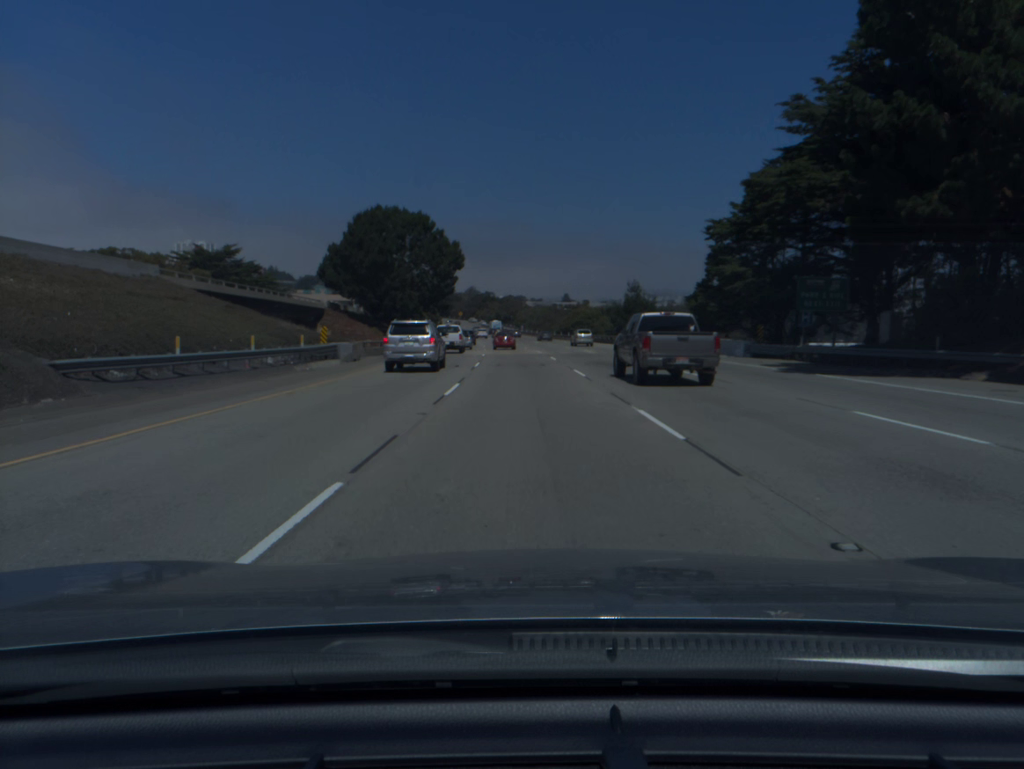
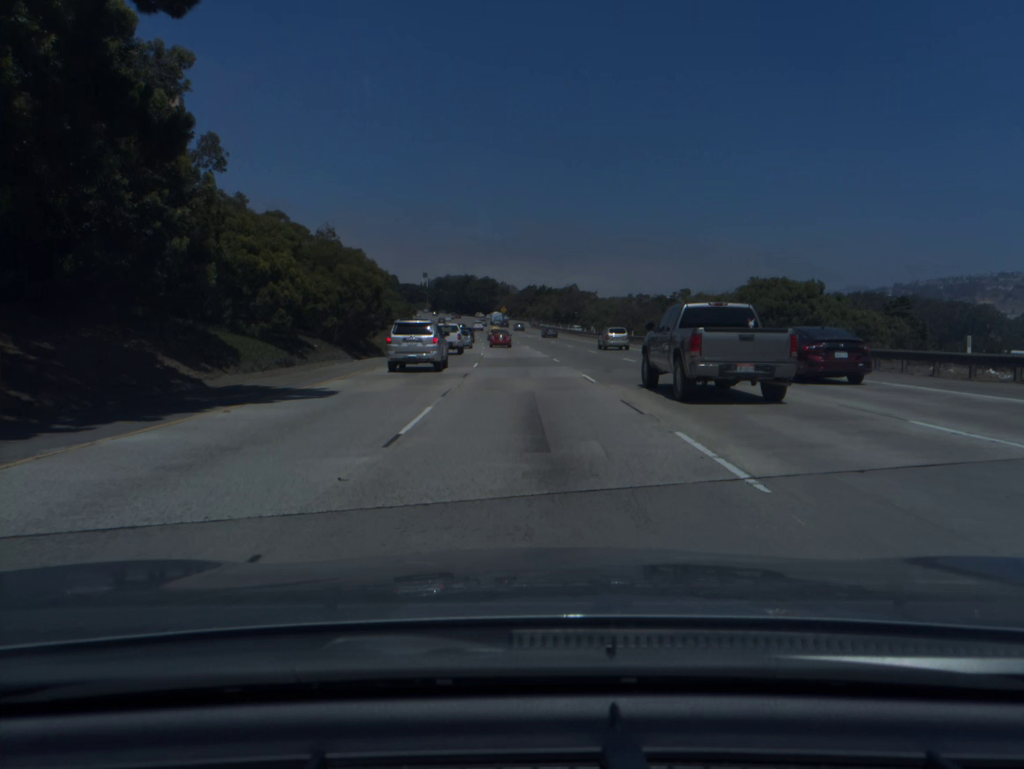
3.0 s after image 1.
(-3.2, +91.9) m; -4°
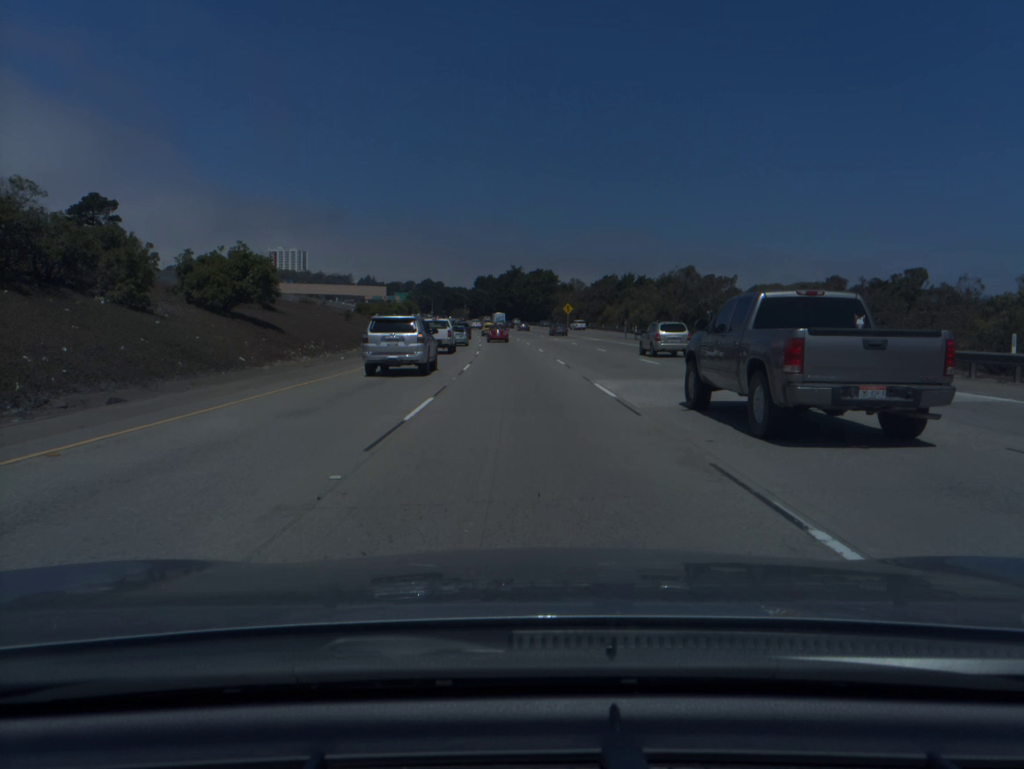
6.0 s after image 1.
(-3.3, +92.7) m; -4°
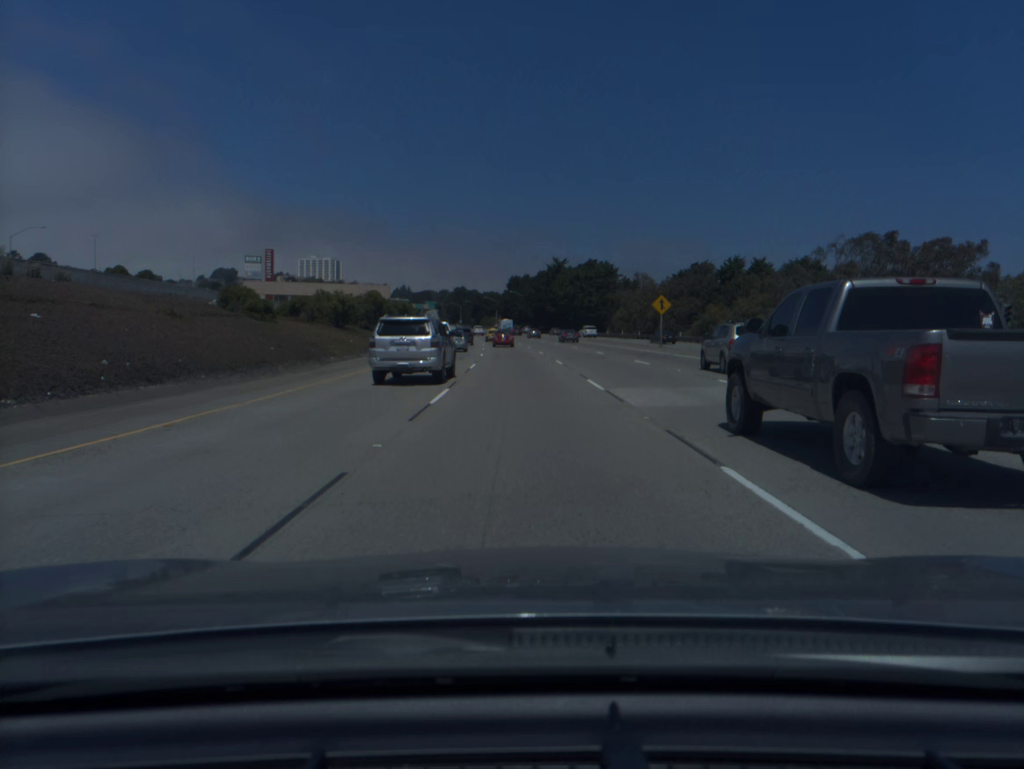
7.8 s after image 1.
(-1.4, +55.8) m; -3°
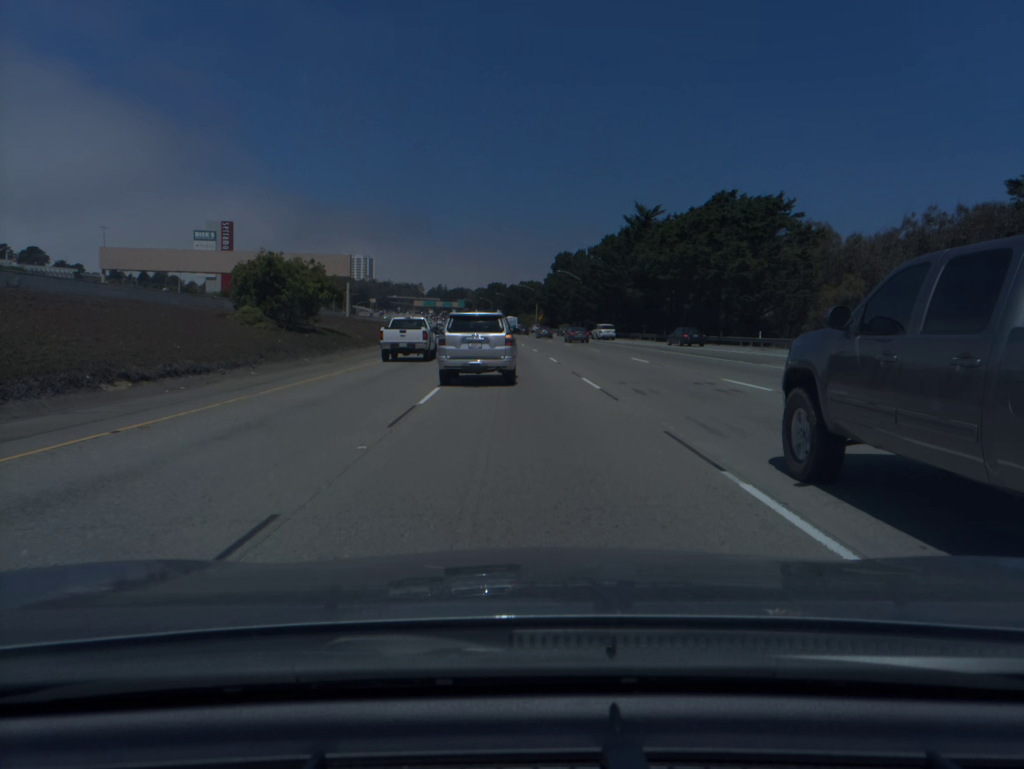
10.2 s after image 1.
(-2.1, +73.9) m; -3°
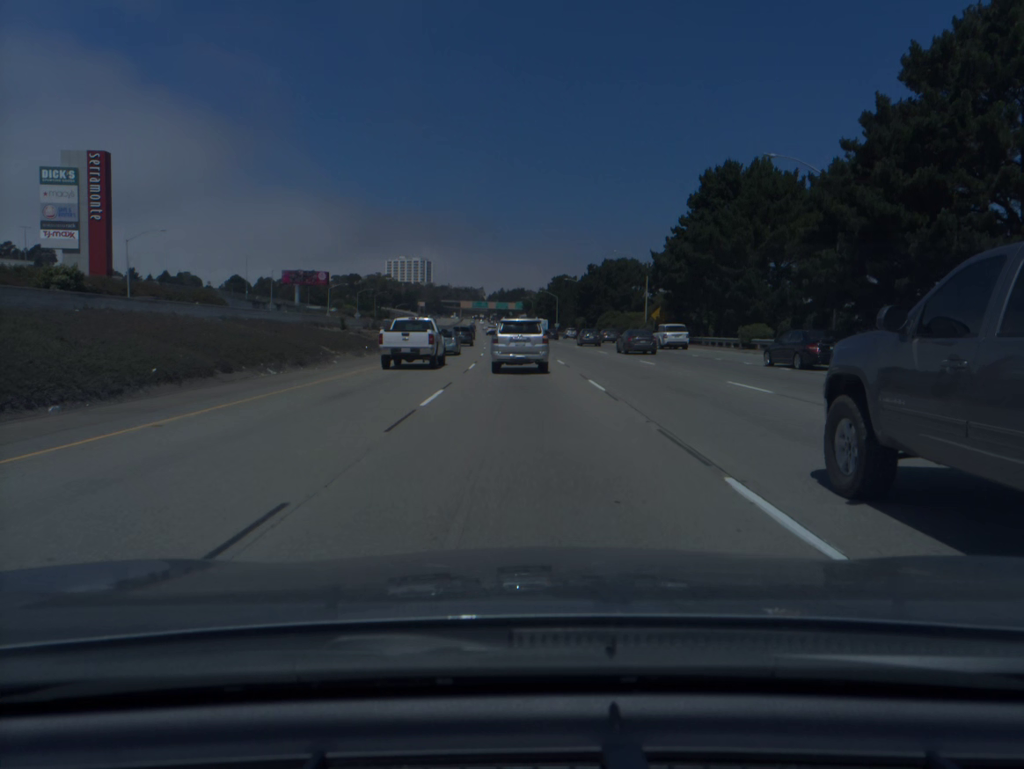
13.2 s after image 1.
(-3.4, +87.3) m; -5°
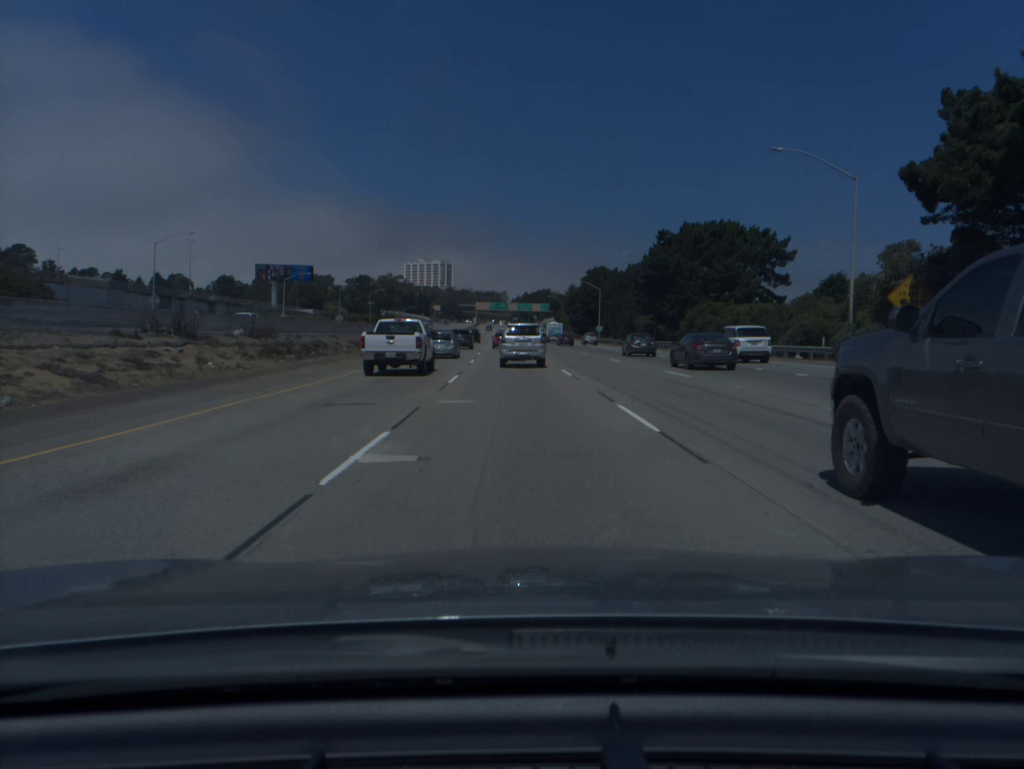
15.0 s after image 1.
(-0.8, +50.9) m; -2°
